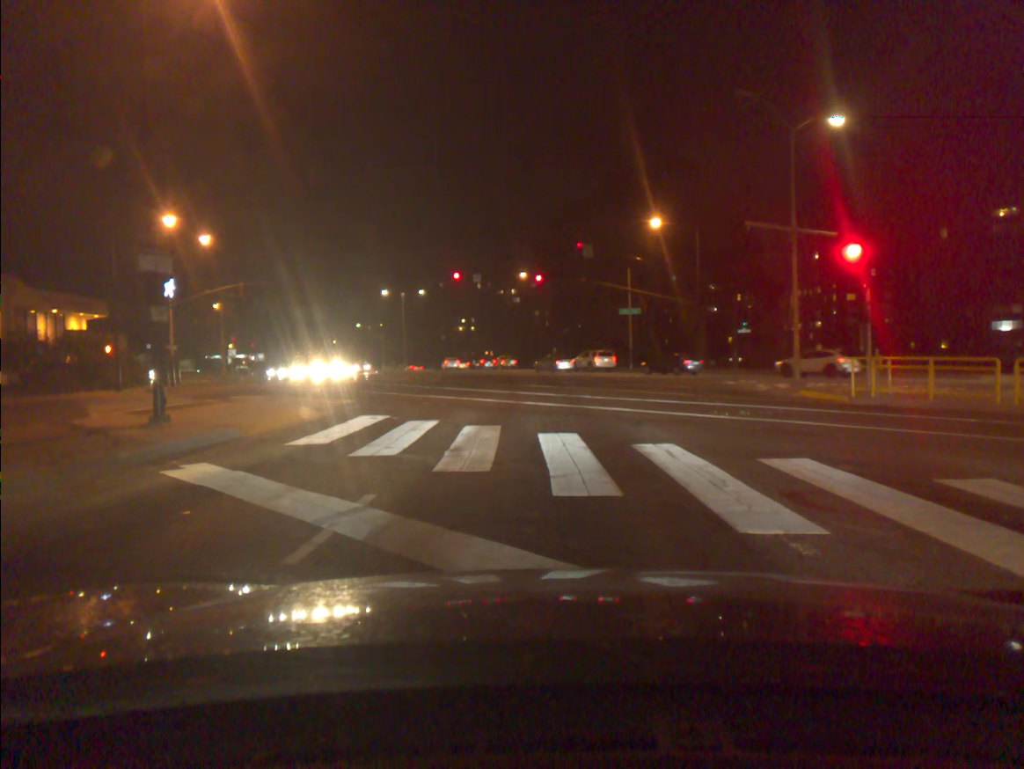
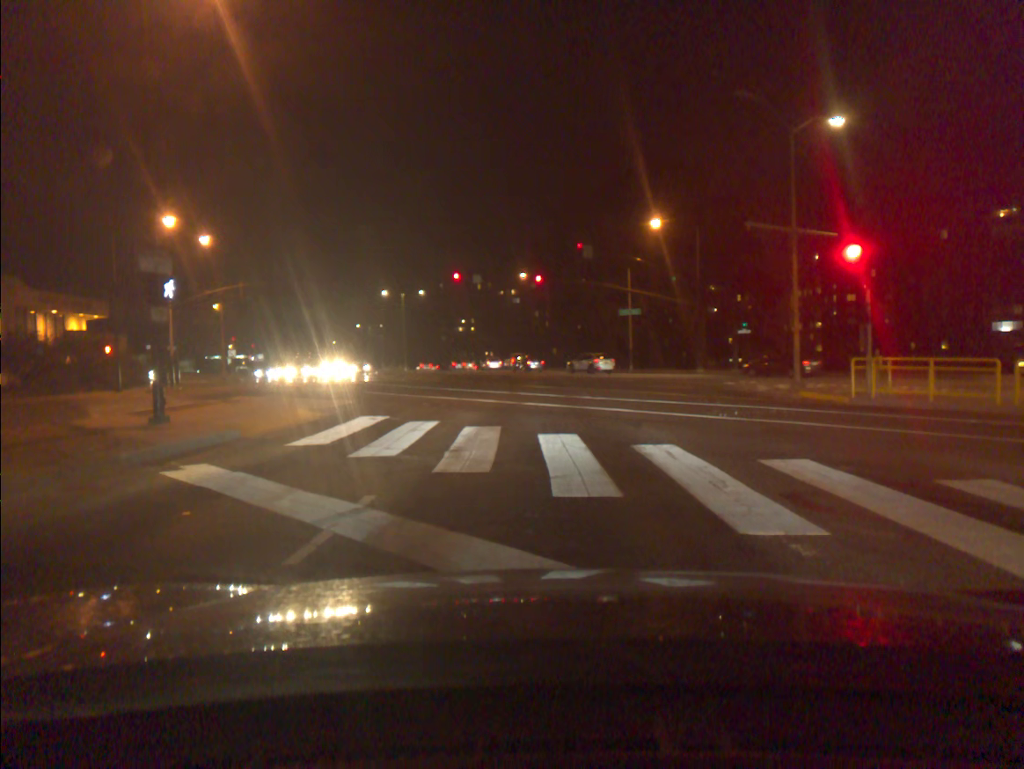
(0.0, 0.0) m; 0°
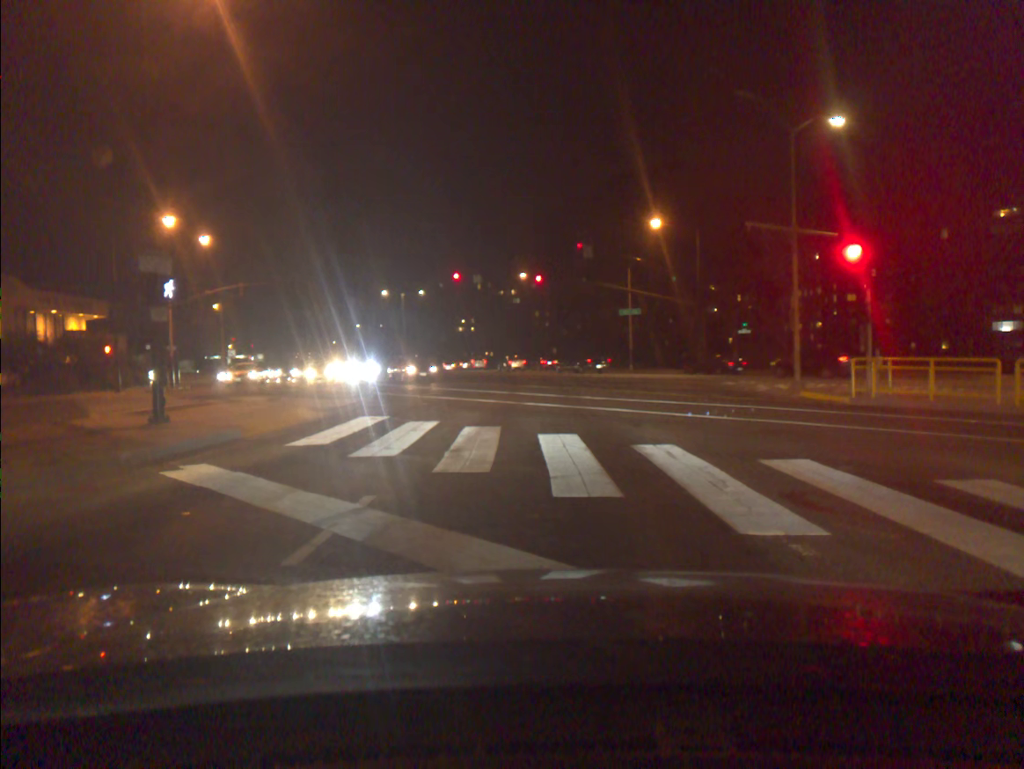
(0.0, 0.0) m; -1°
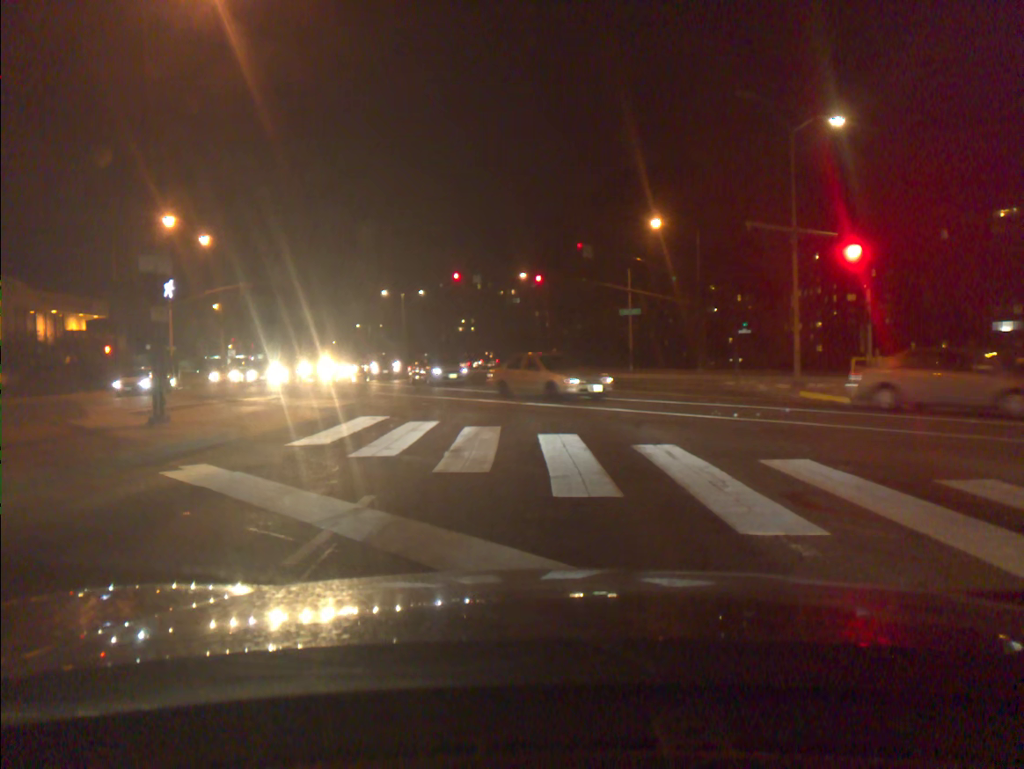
(0.0, 0.0) m; 0°
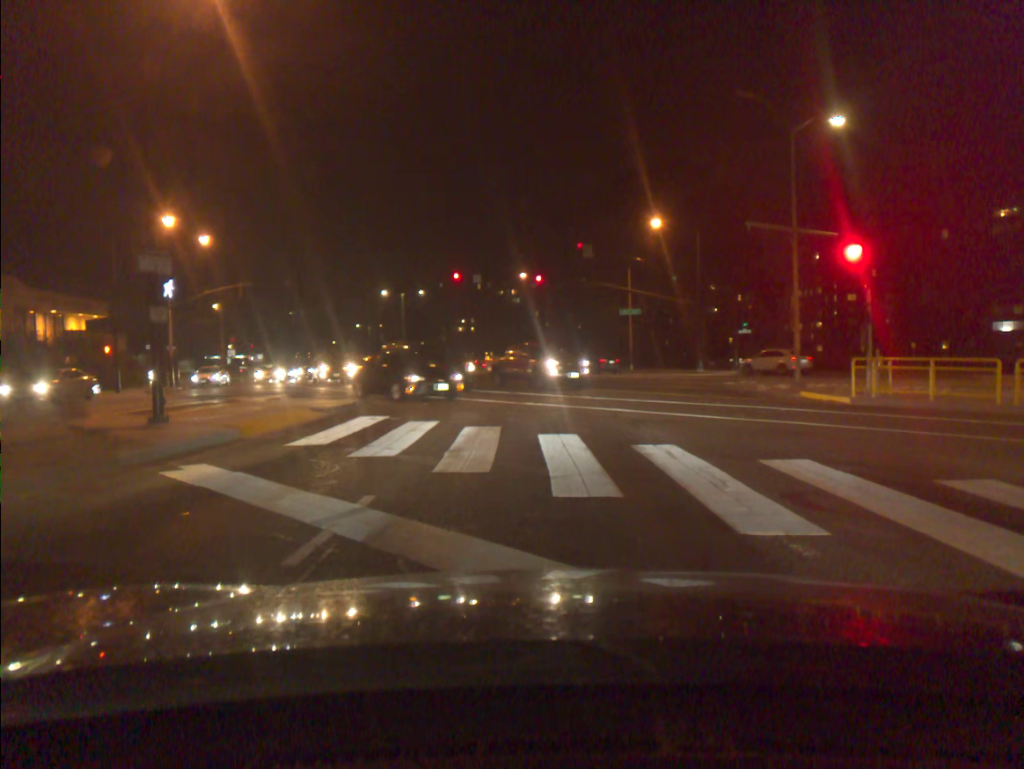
(0.0, 0.0) m; +1°
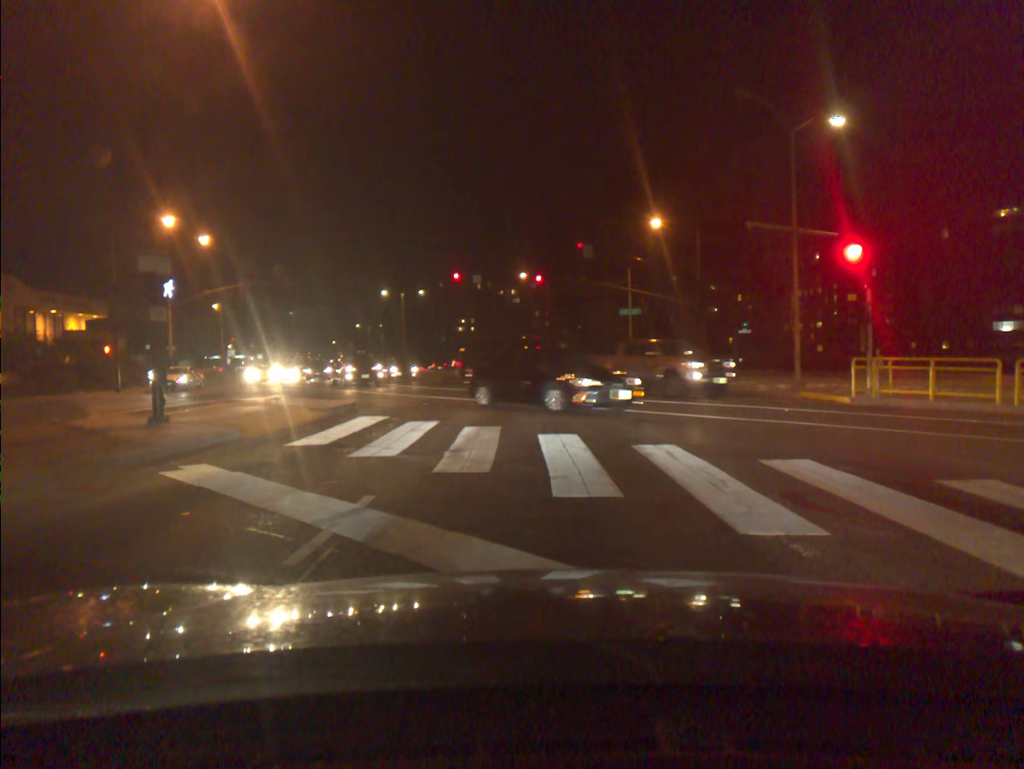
(0.0, 0.0) m; 0°
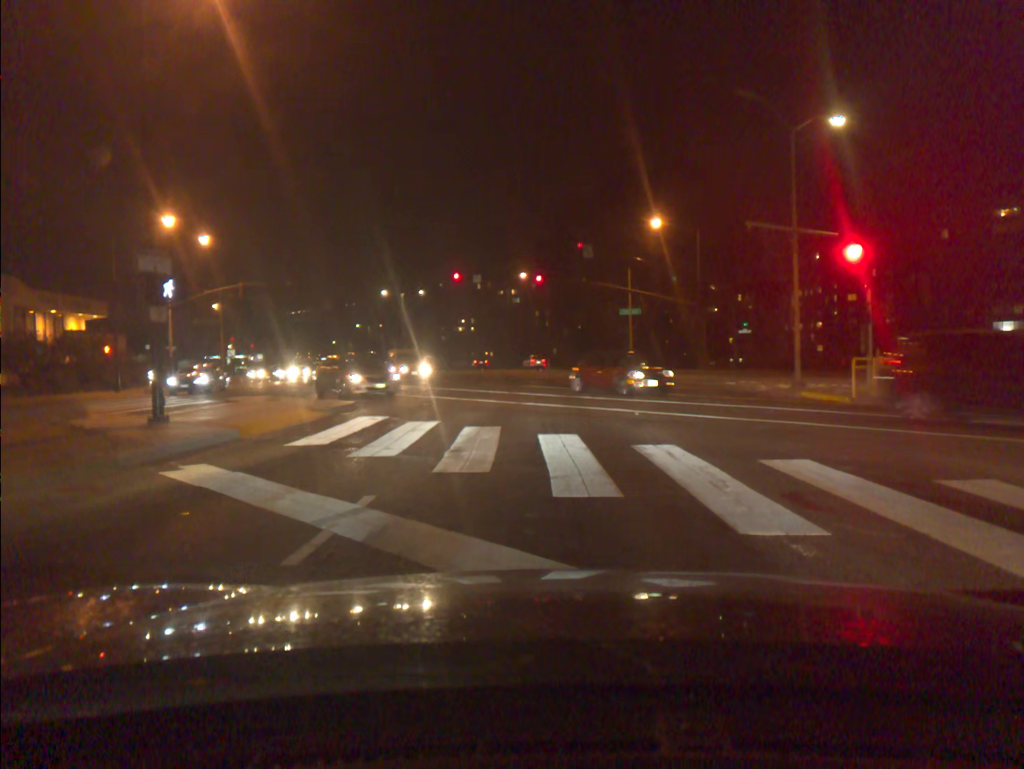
(0.0, 0.0) m; +1°
